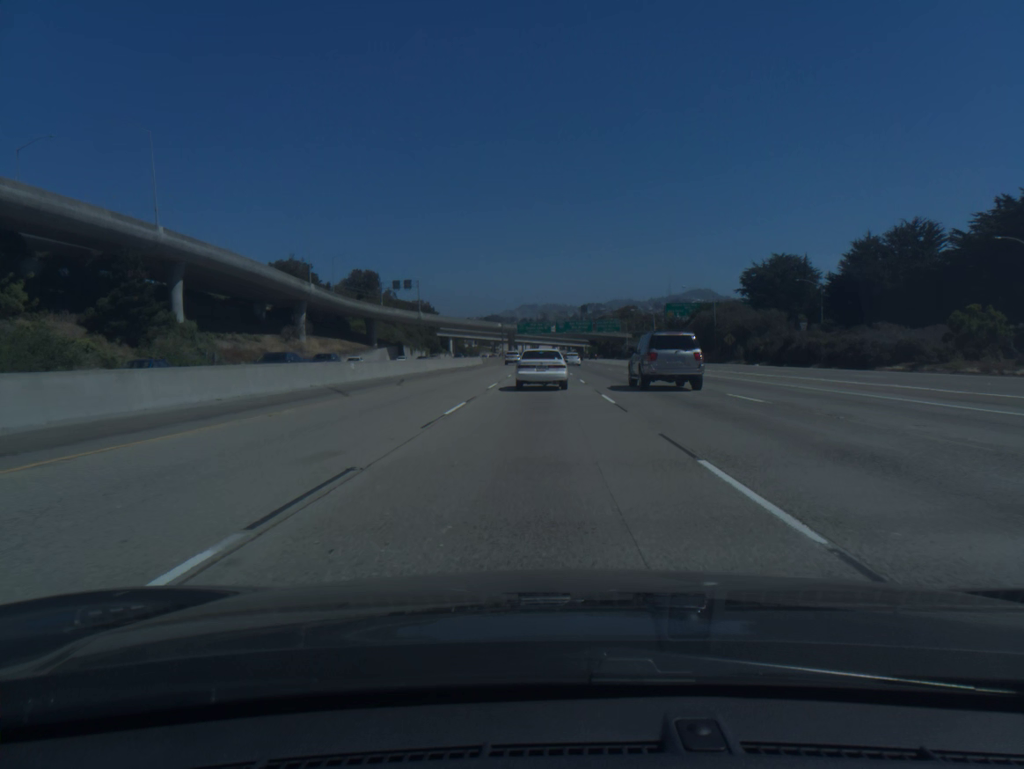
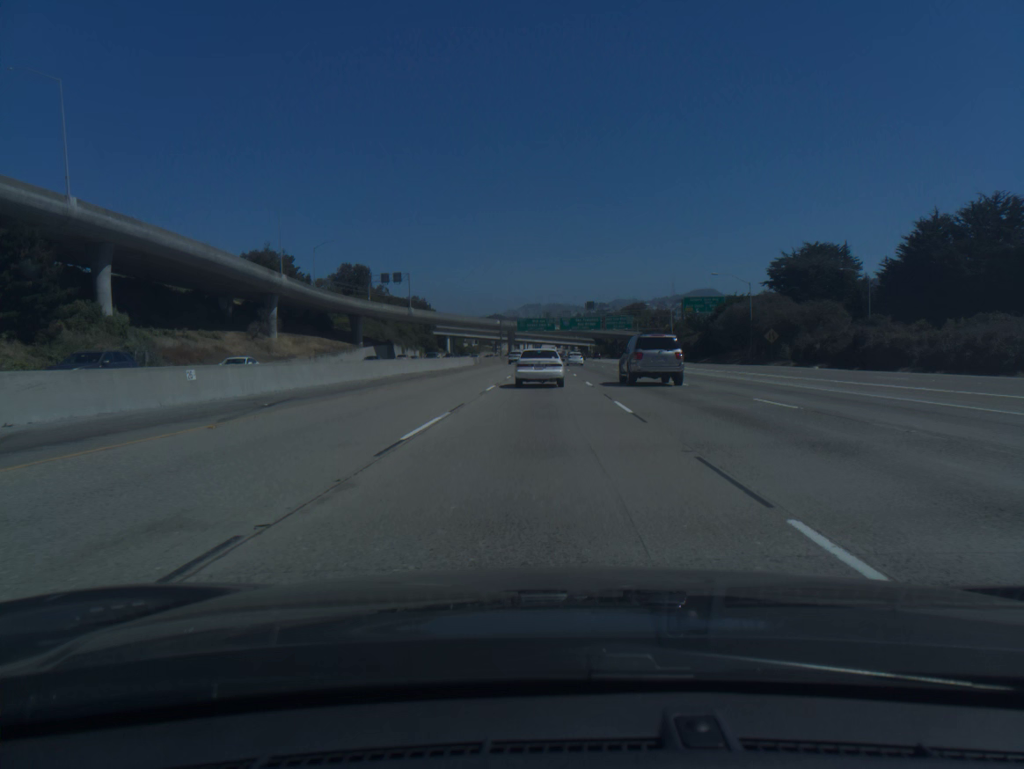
(0.0, +17.5) m; 0°
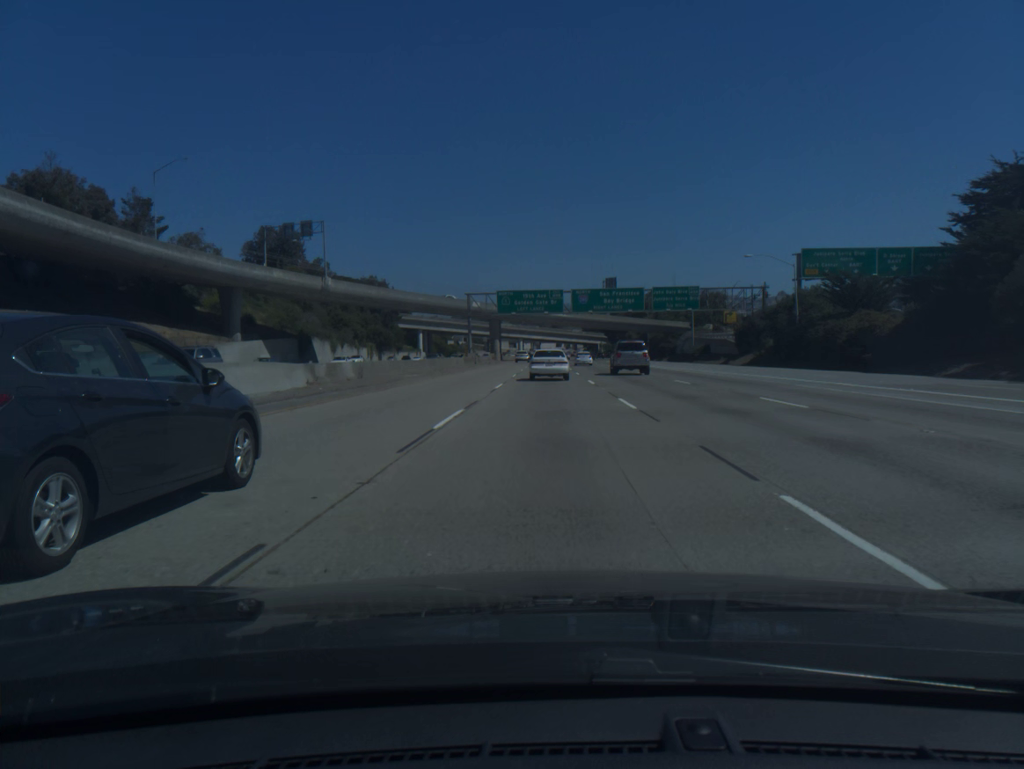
(-0.2, +69.9) m; 0°
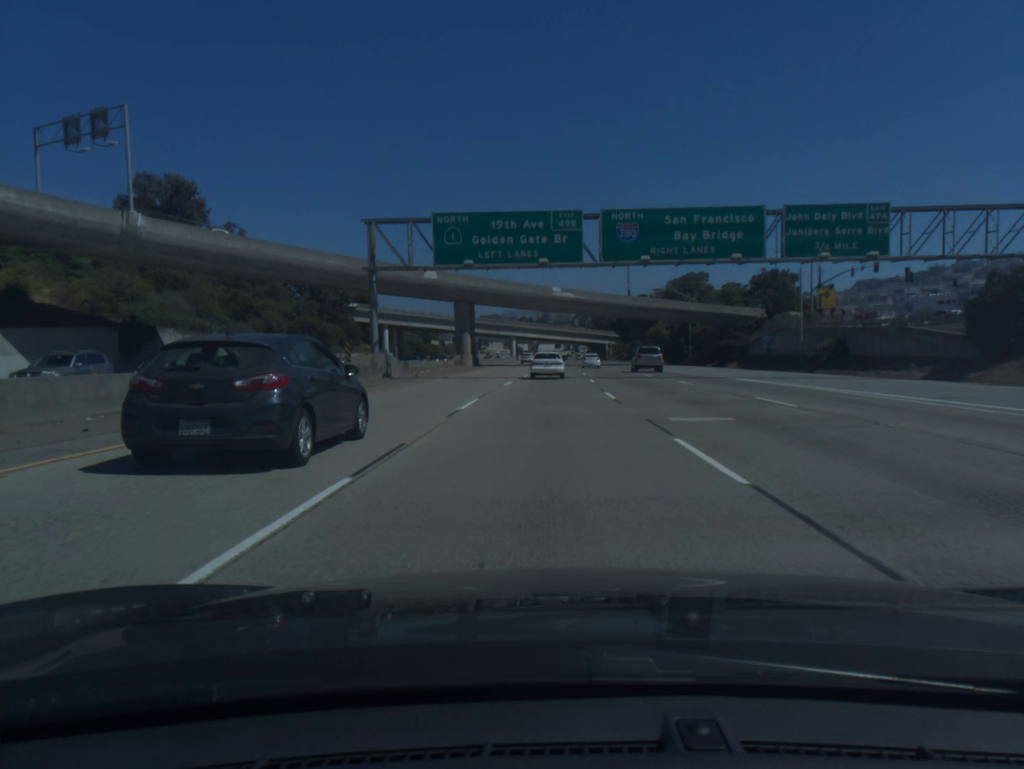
(+0.1, +52.4) m; 0°
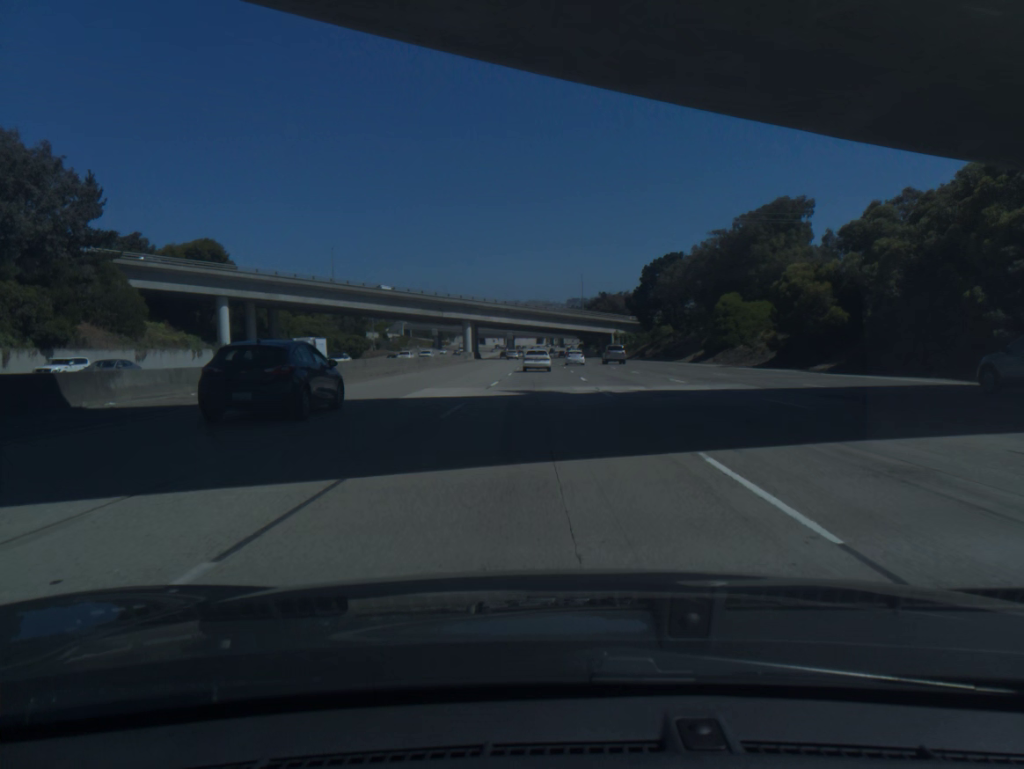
(+1.5, +88.2) m; +1°
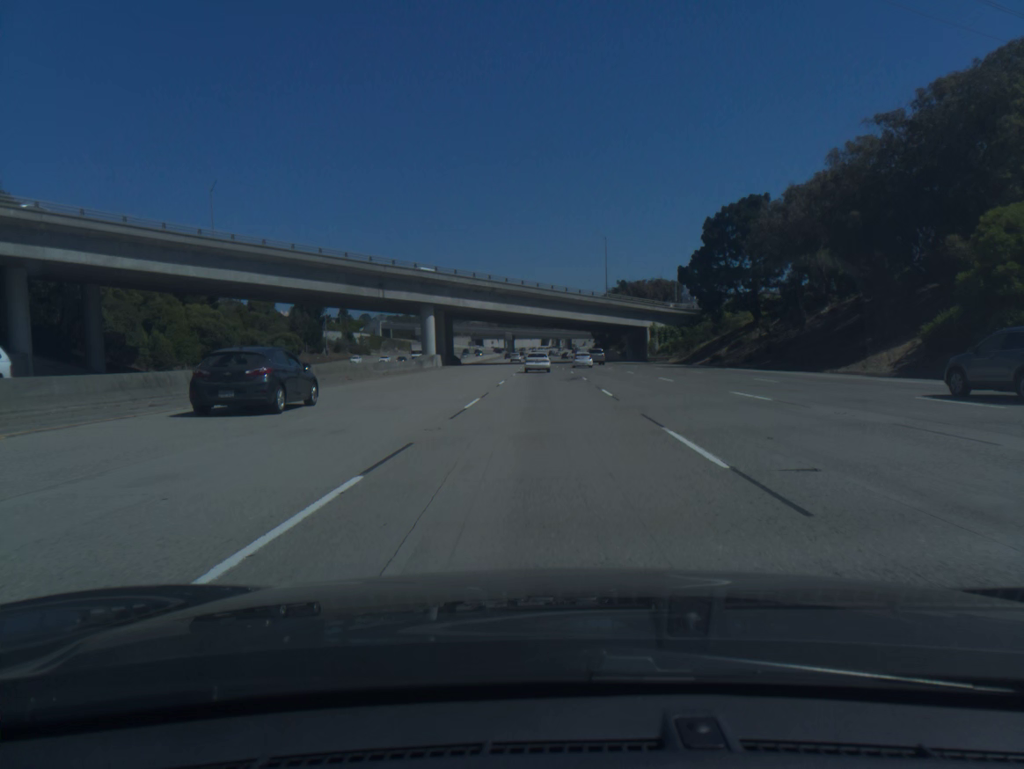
(-0.2, +53.4) m; 0°
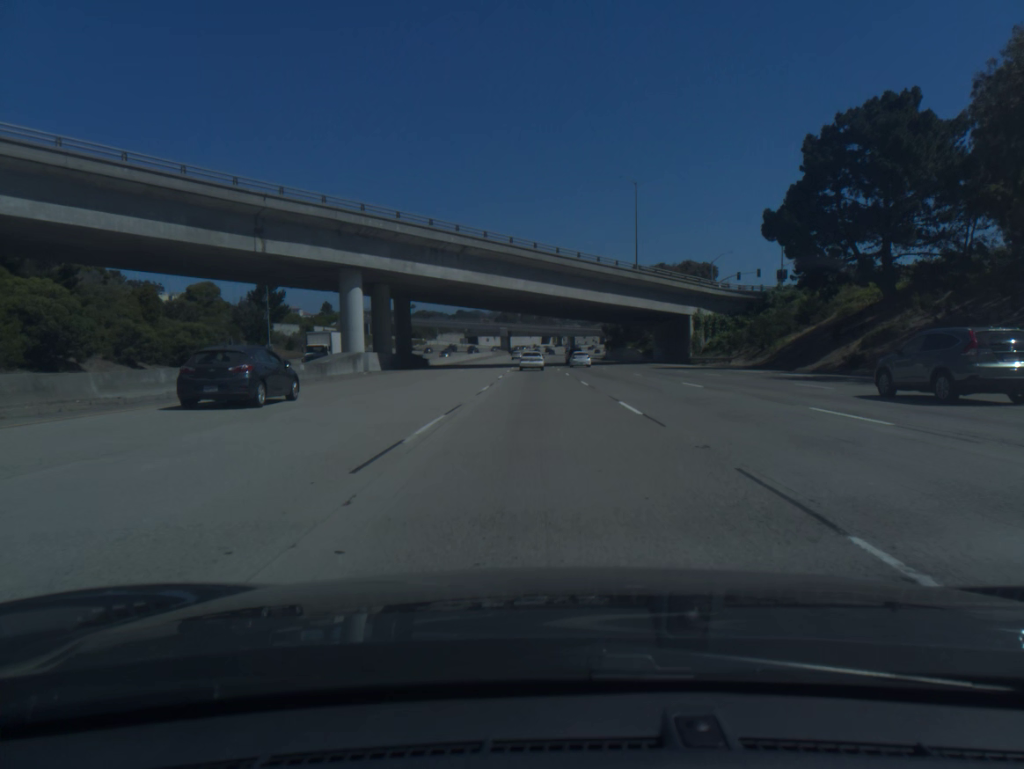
(0.0, +35.8) m; 0°
